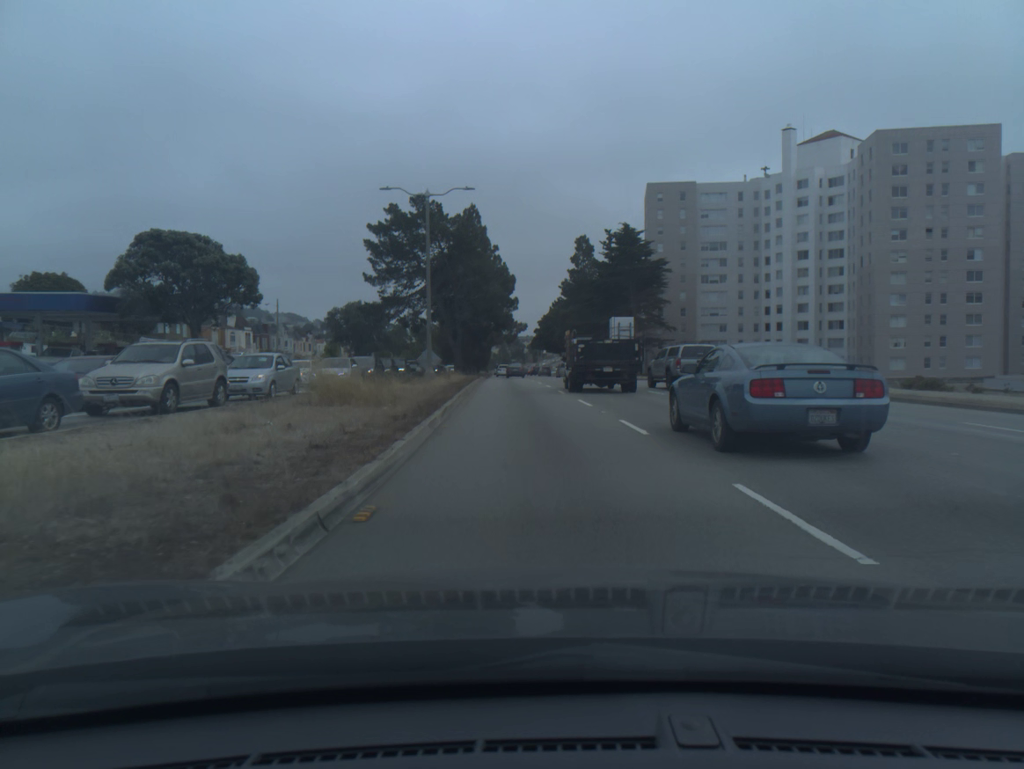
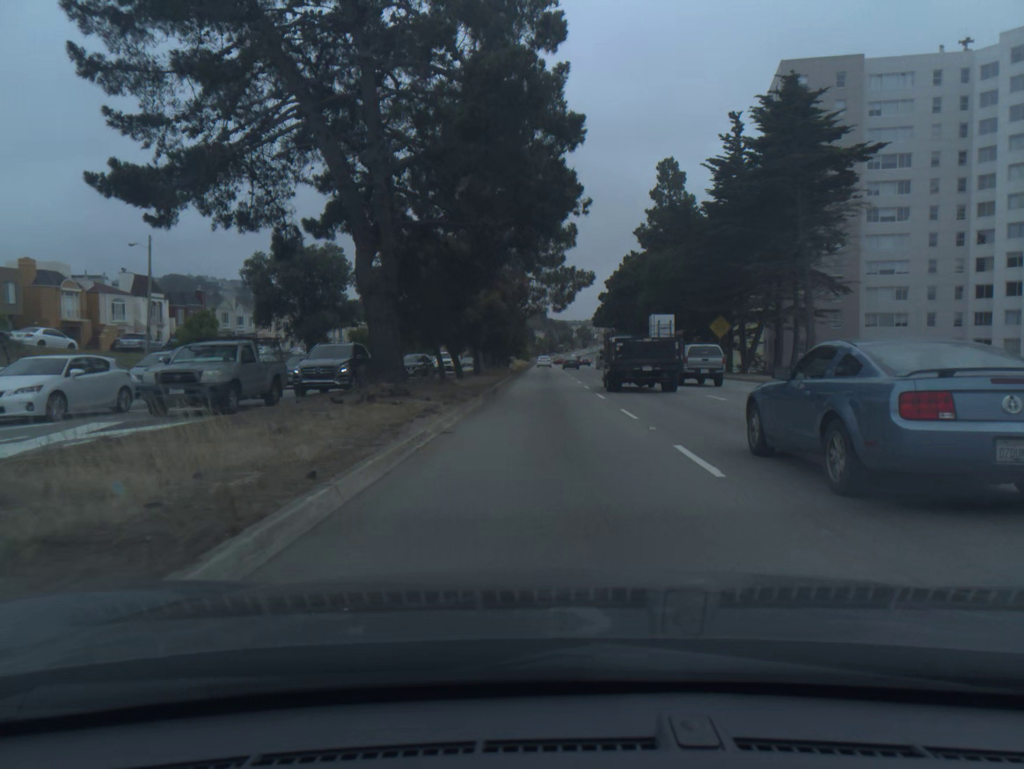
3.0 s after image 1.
(-2.0, +48.4) m; -3°
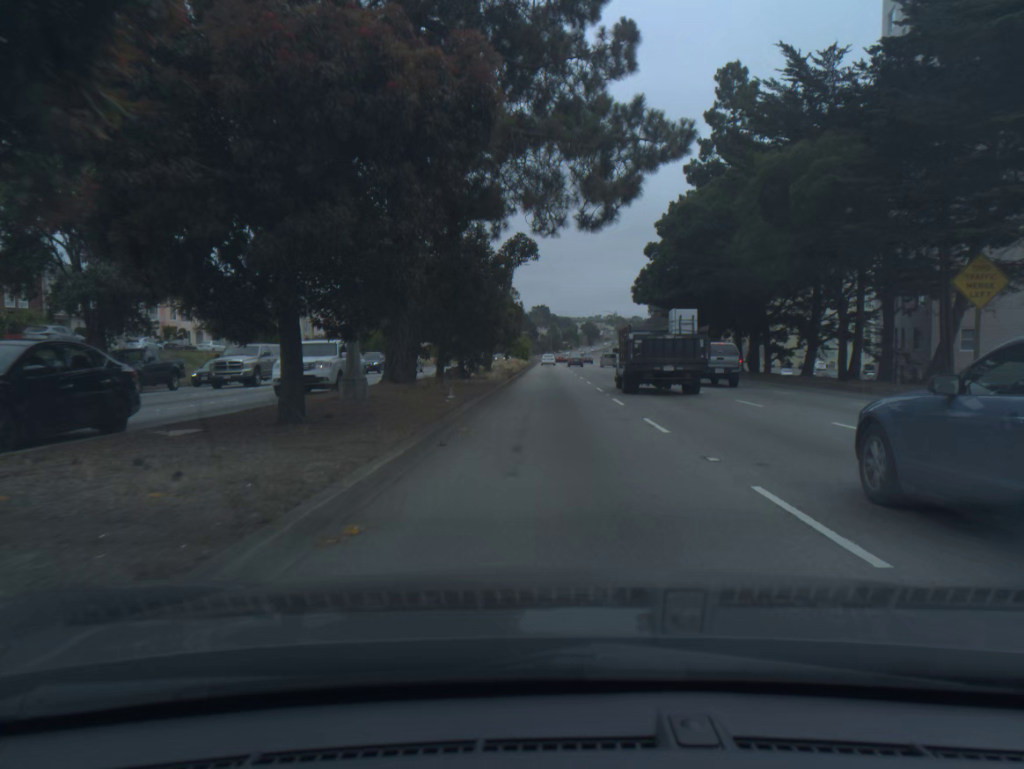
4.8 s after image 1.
(-0.2, +32.7) m; 0°
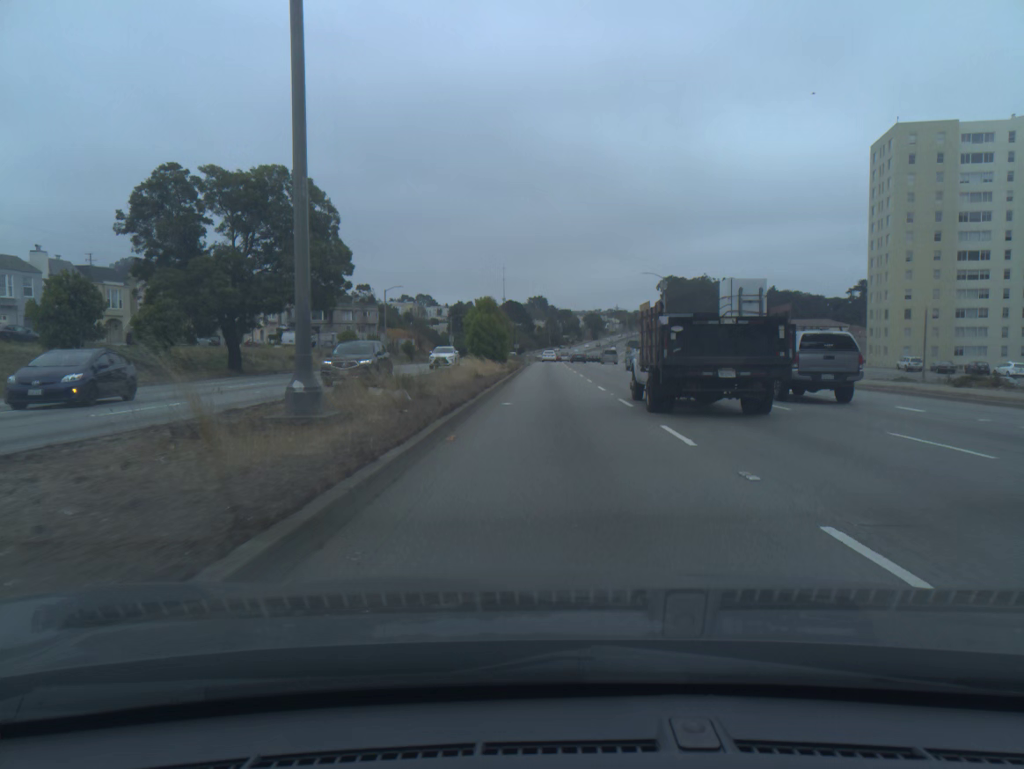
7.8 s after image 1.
(+0.5, +61.1) m; 0°
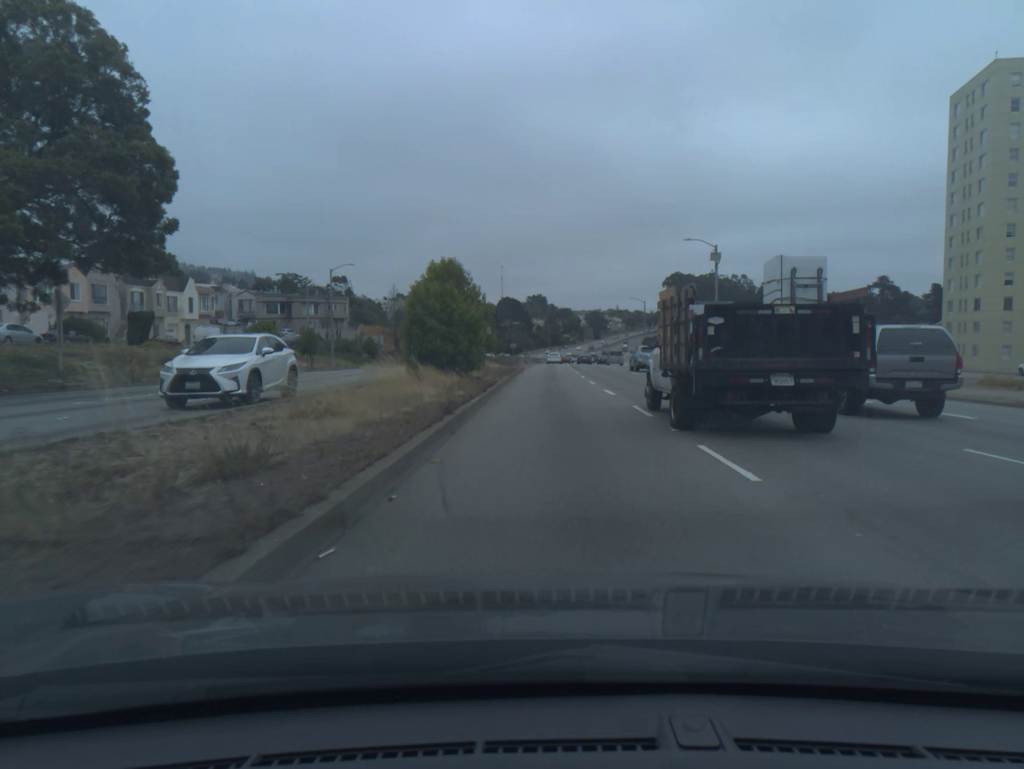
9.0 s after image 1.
(0.0, +25.1) m; 0°
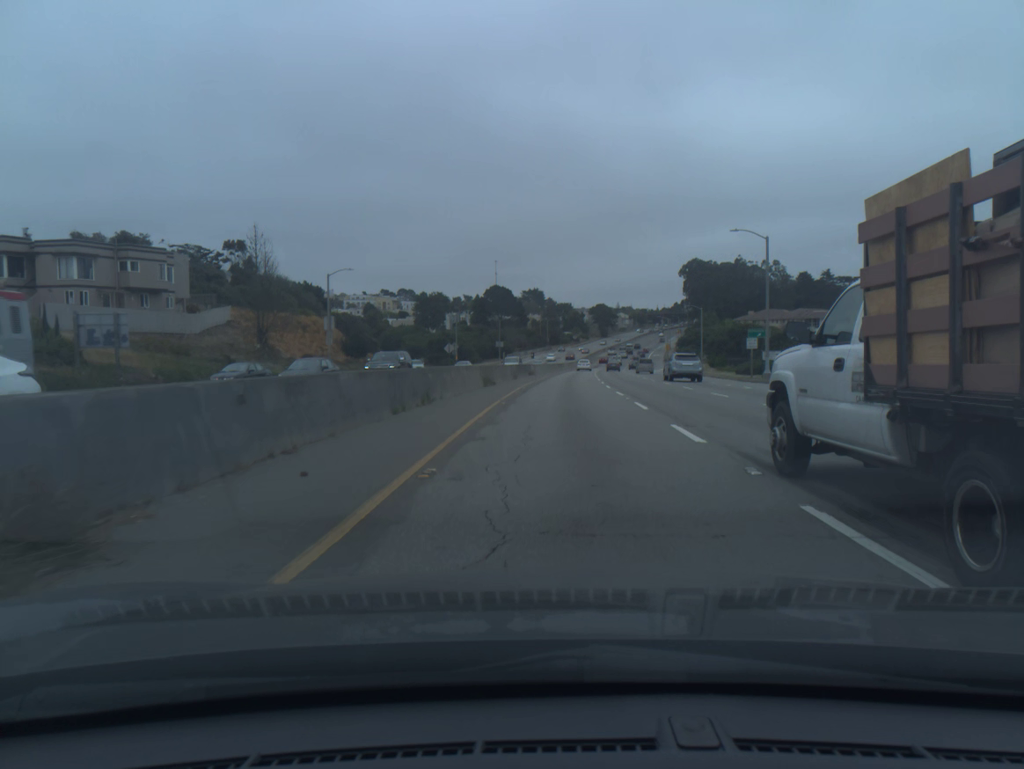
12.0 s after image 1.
(+0.3, +63.4) m; 0°
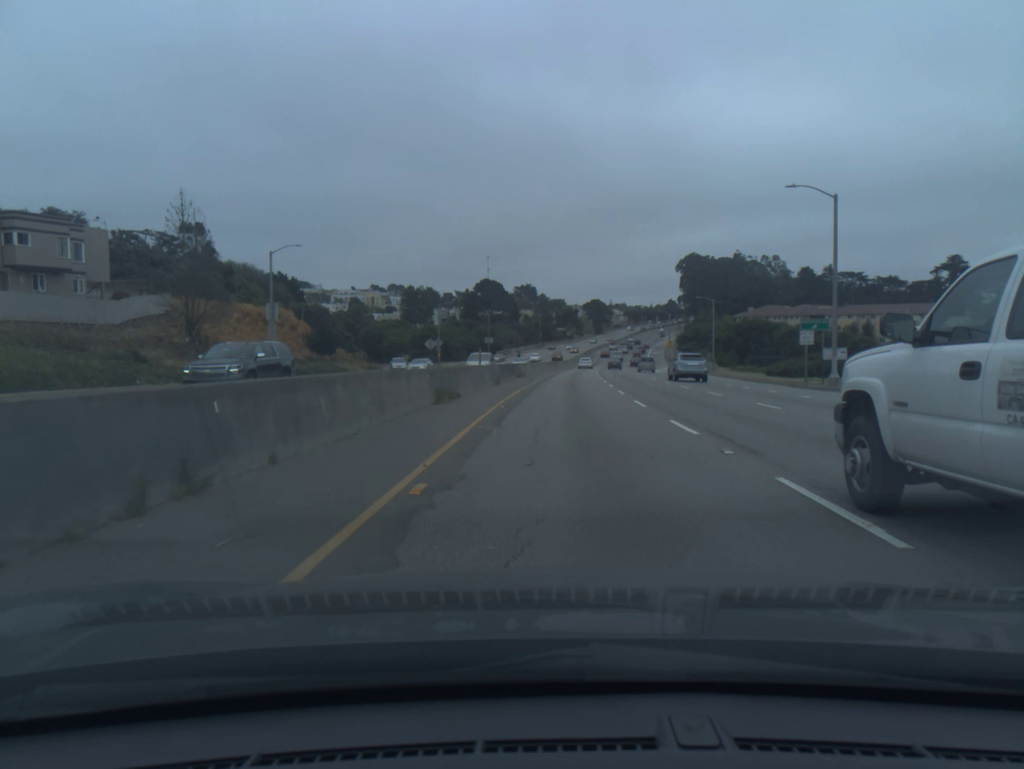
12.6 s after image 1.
(0.0, +13.0) m; 0°
